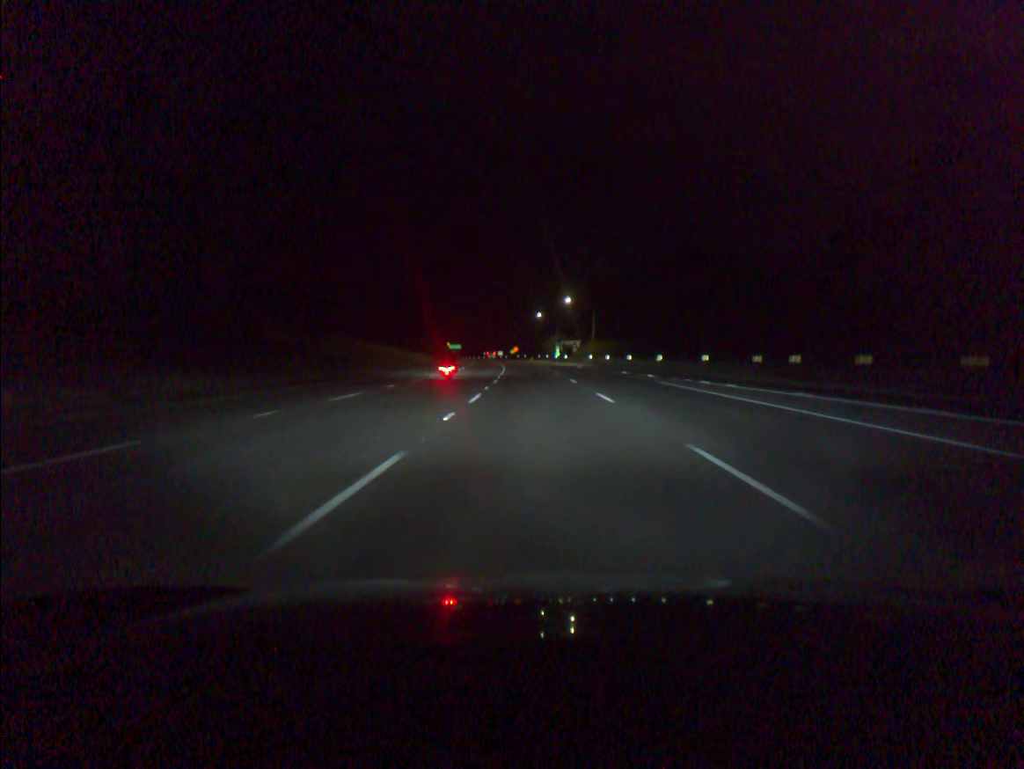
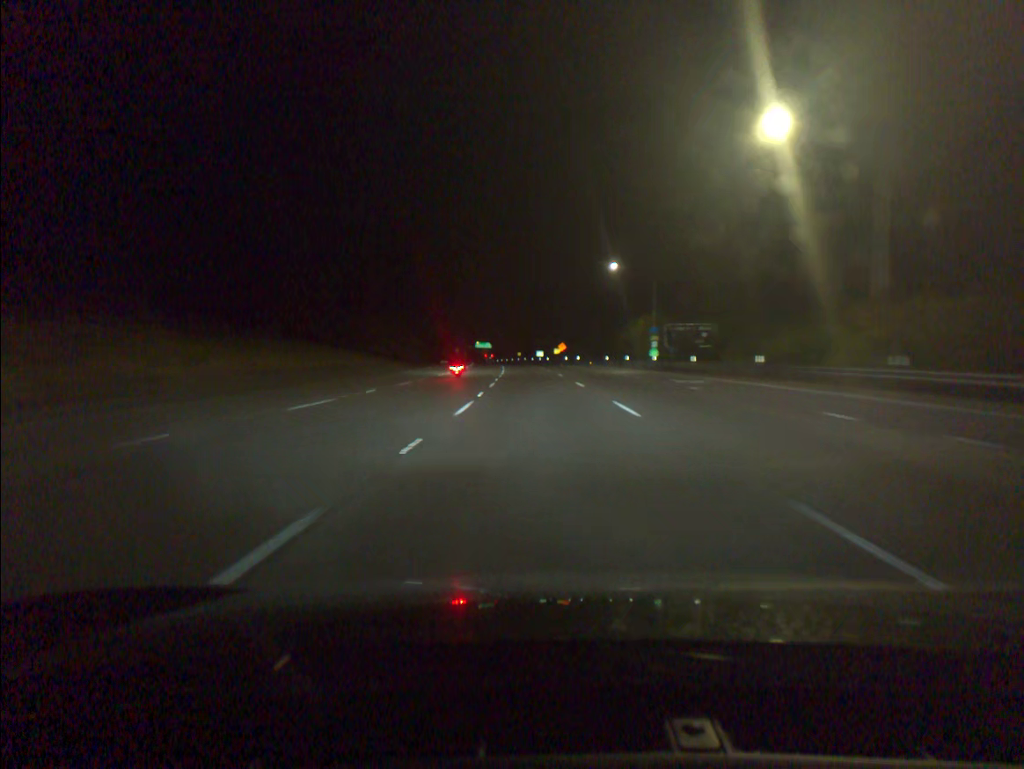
(-2.8, +91.8) m; -3°
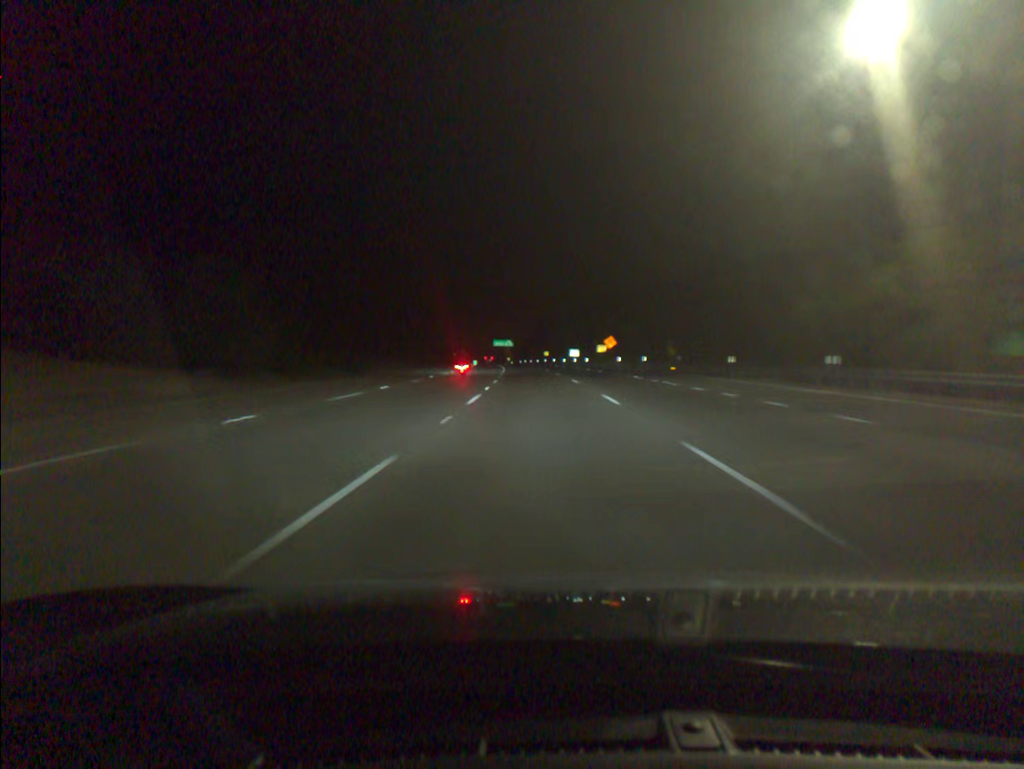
(-1.0, +55.1) m; -2°
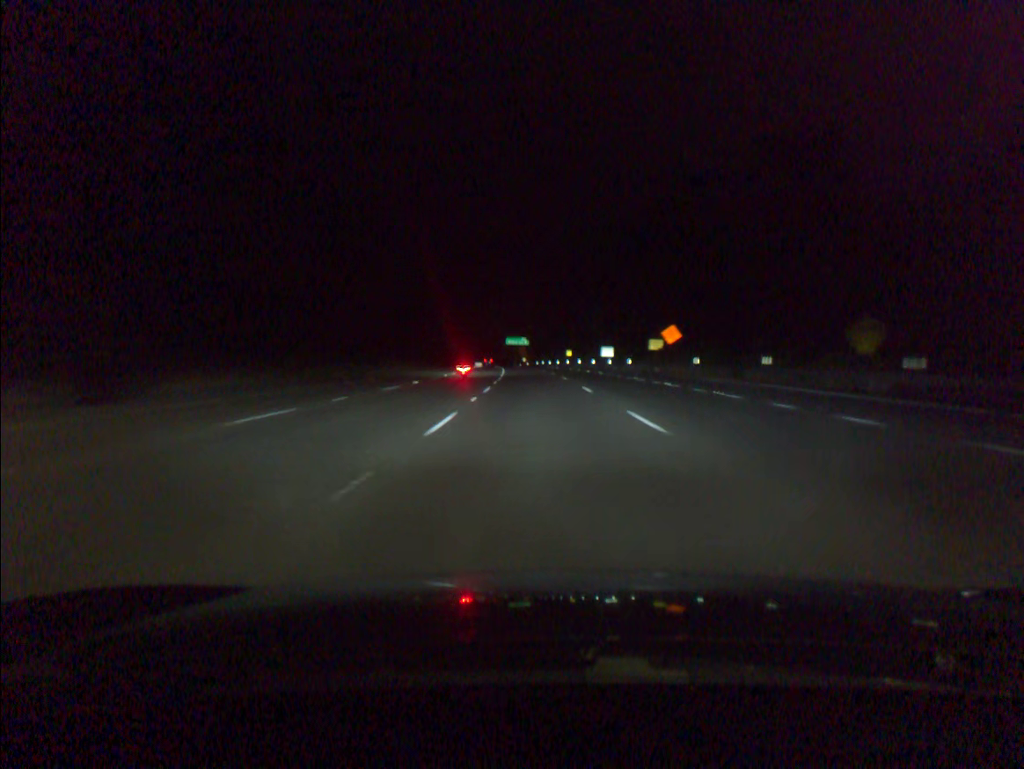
(-0.4, +36.7) m; -1°
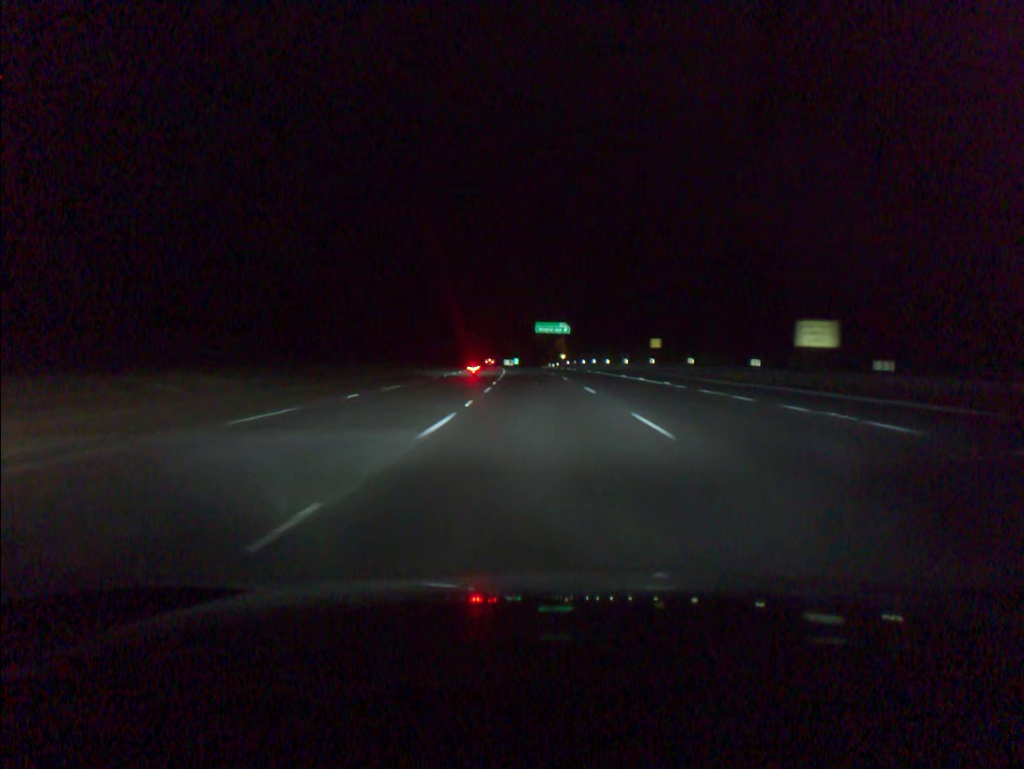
(-1.7, +73.3) m; -3°
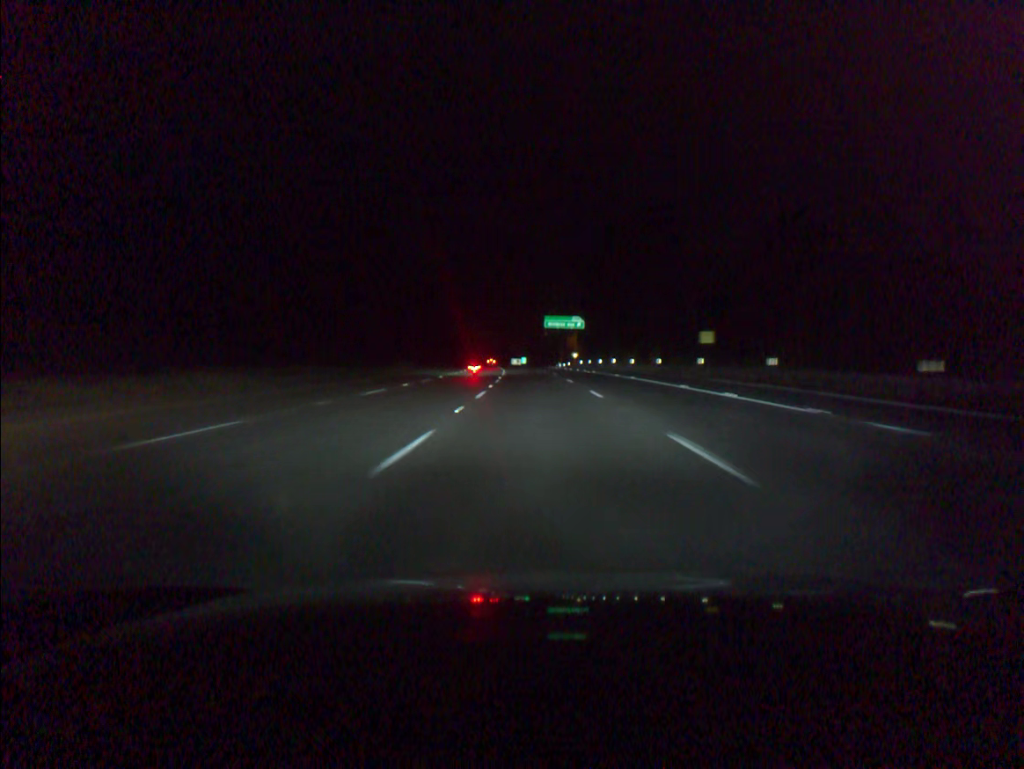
(-0.1, +18.4) m; -1°
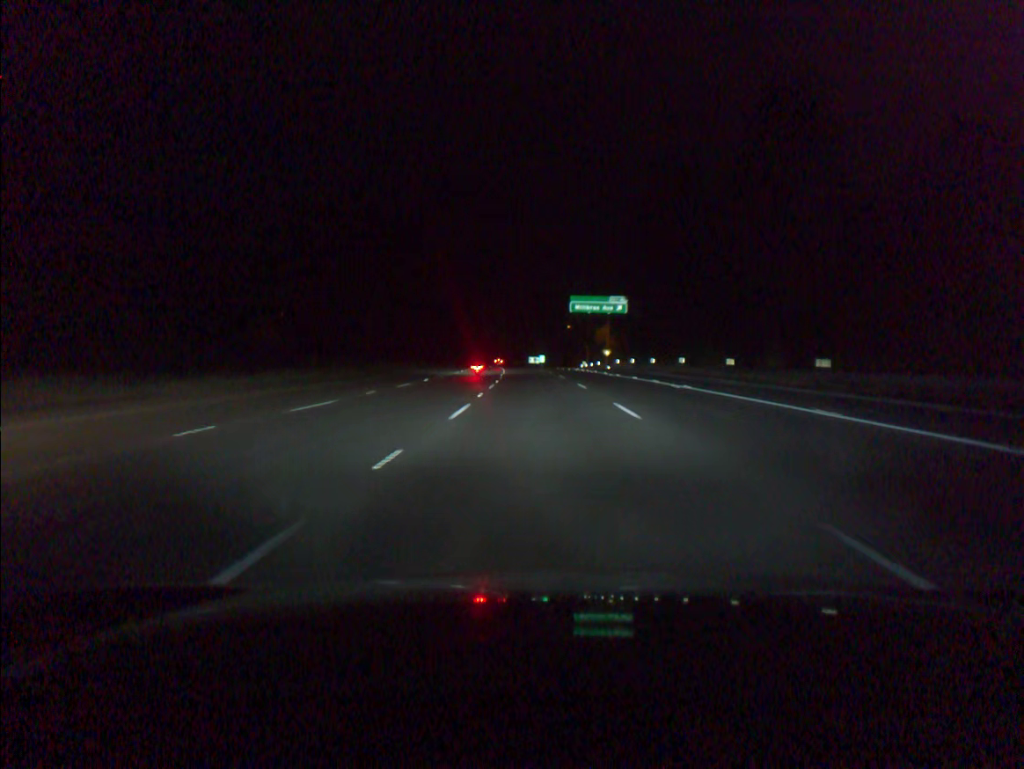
(-0.4, +36.8) m; -1°
